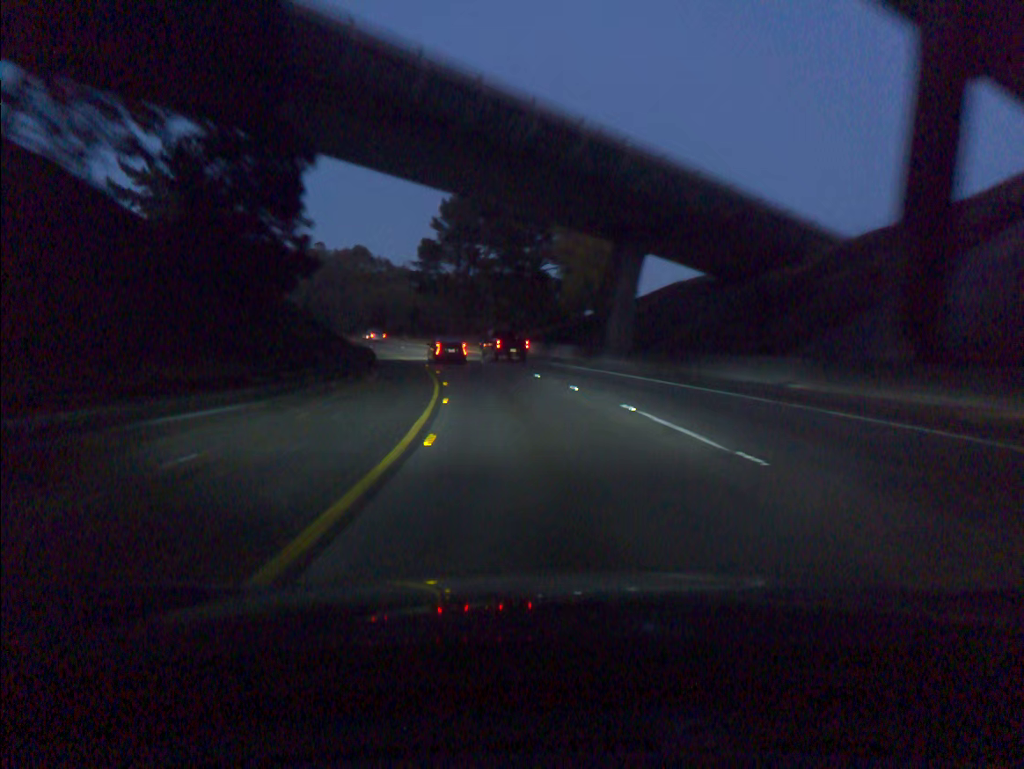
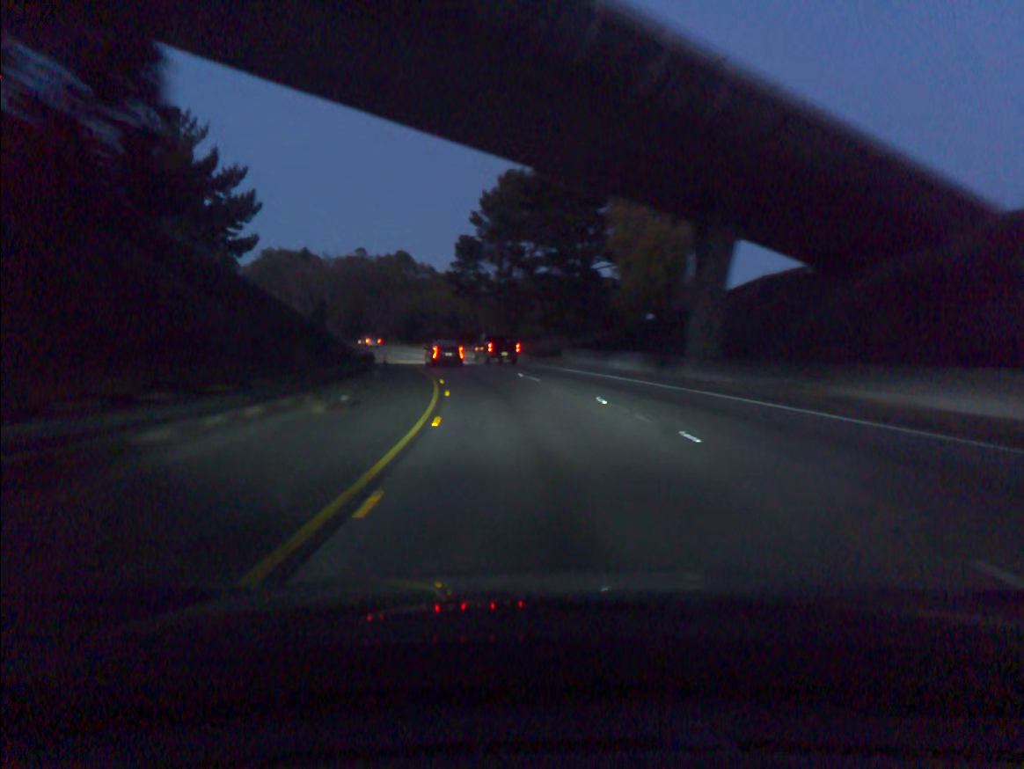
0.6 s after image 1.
(-0.4, +11.6) m; -4°
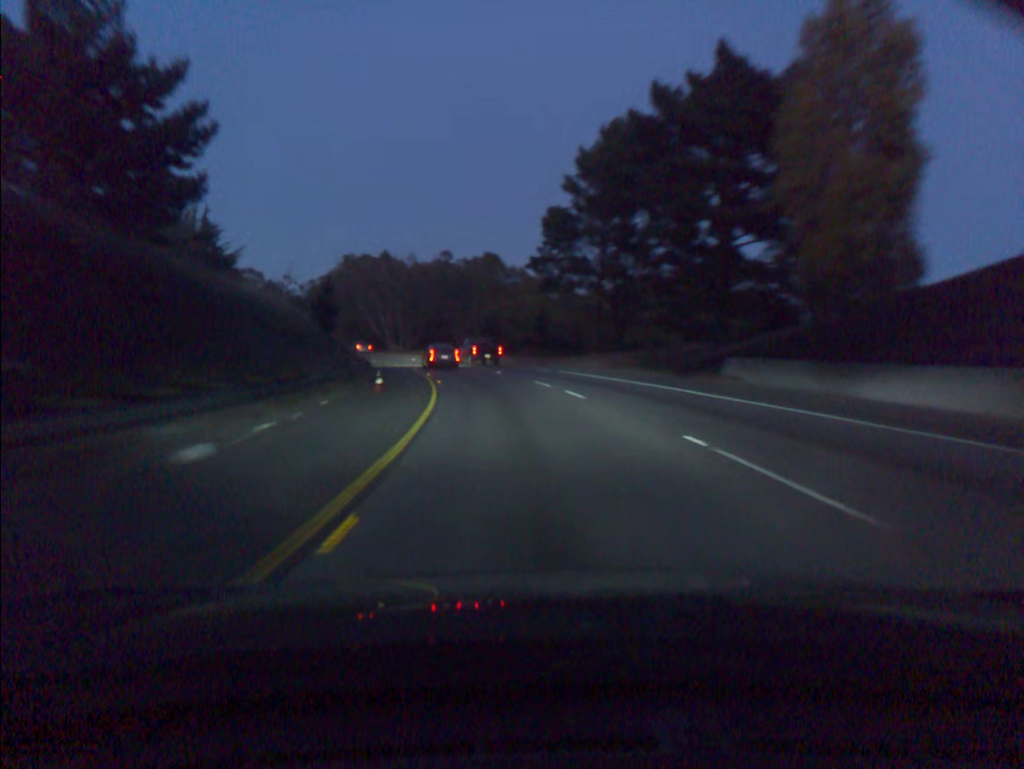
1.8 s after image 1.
(-1.5, +23.2) m; -7°
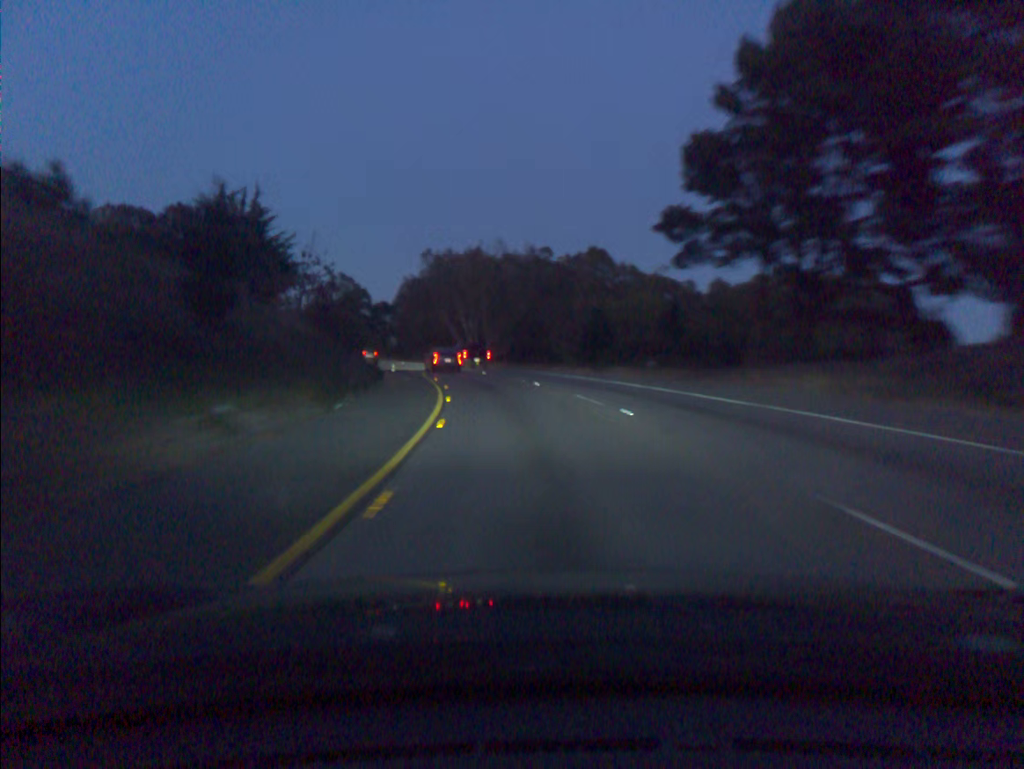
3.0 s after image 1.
(-1.6, +23.3) m; -8°
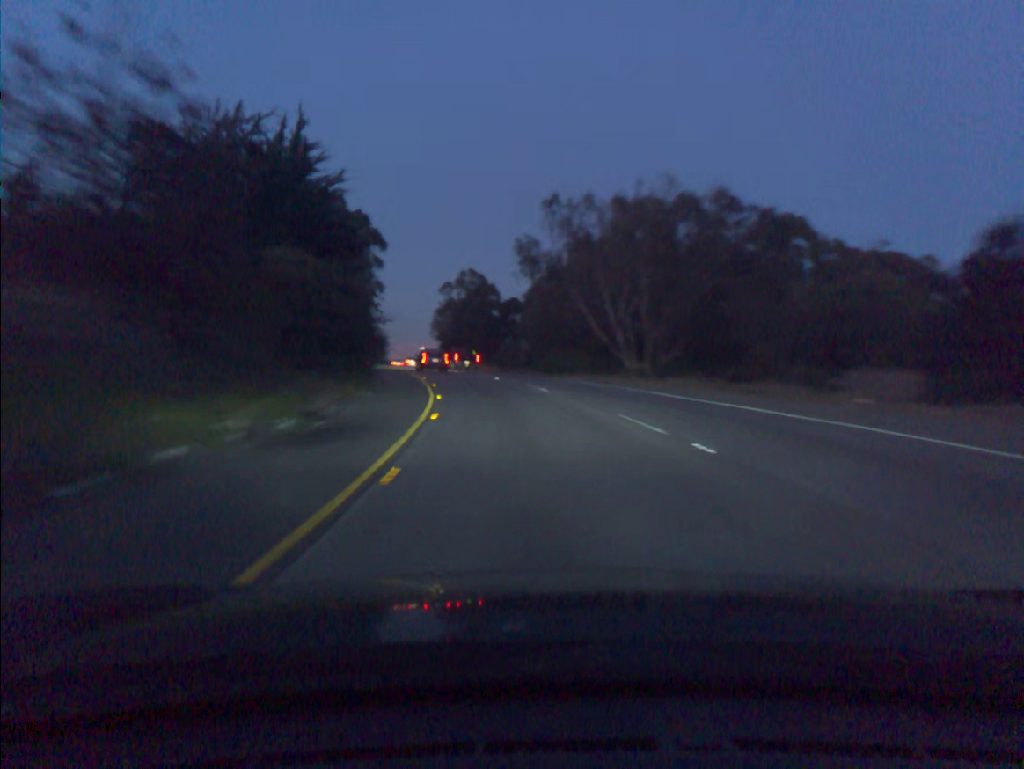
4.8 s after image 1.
(-3.3, +35.5) m; -11°
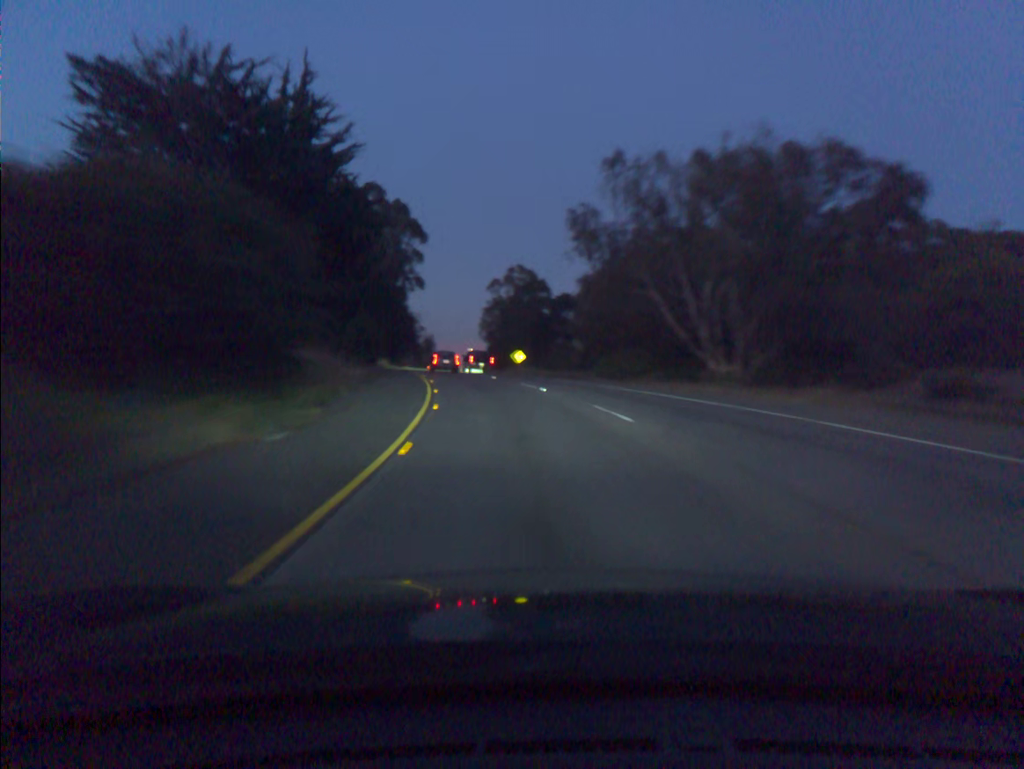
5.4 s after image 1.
(-0.4, +12.0) m; -4°
